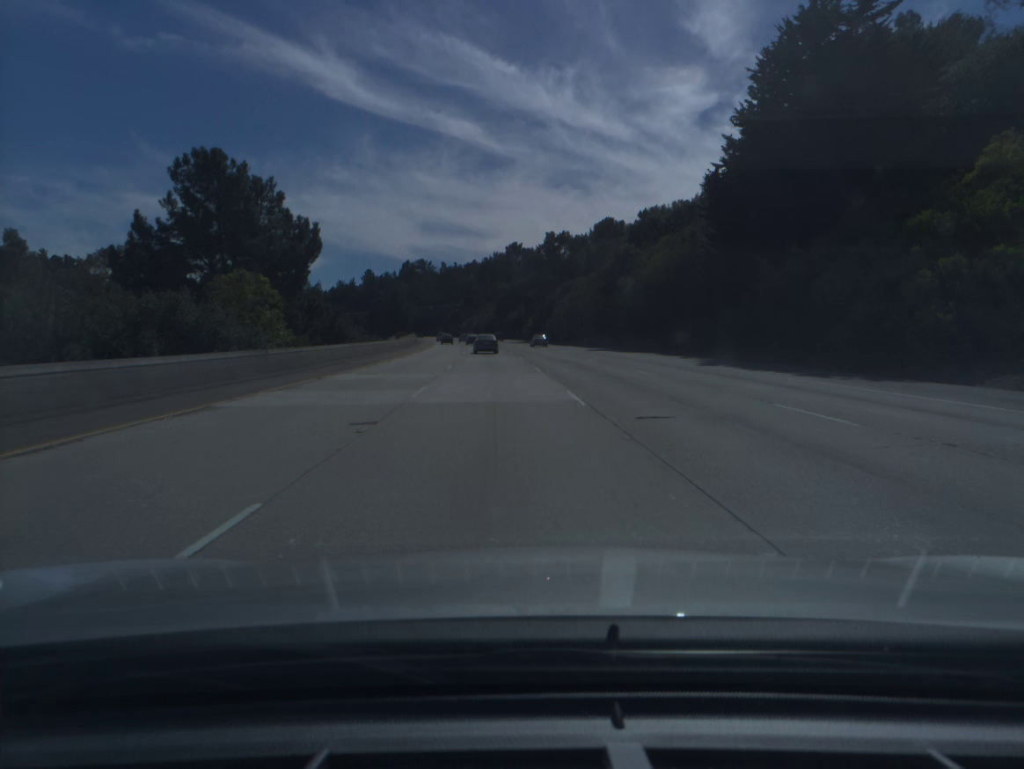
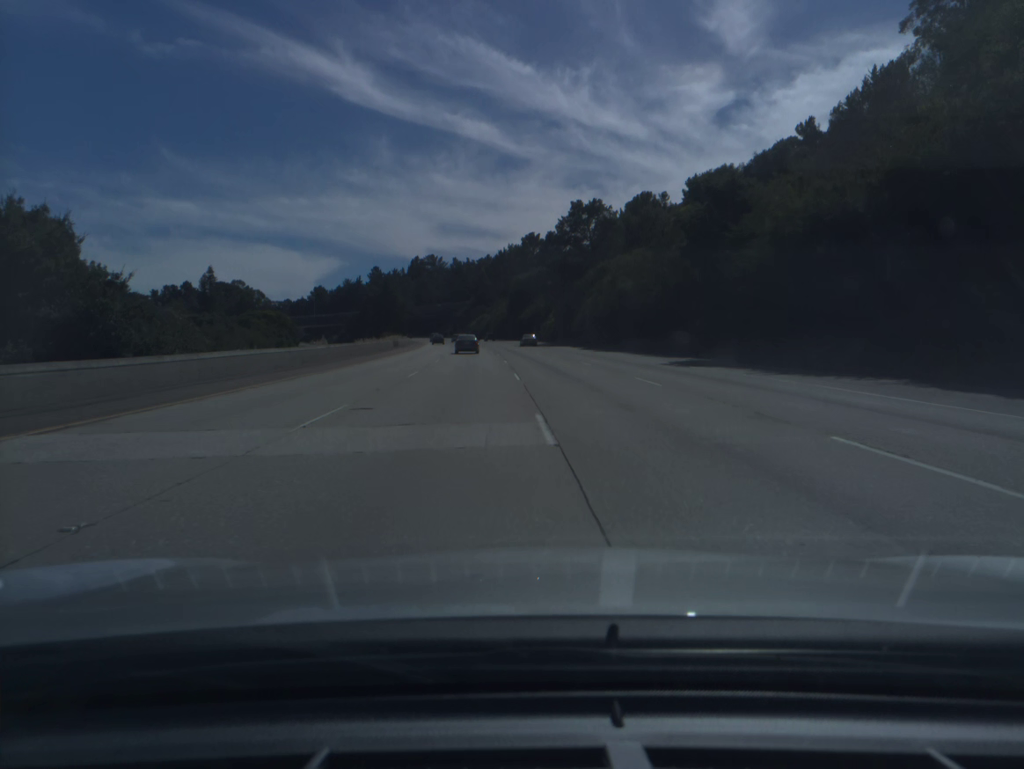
(-0.2, +35.0) m; -1°
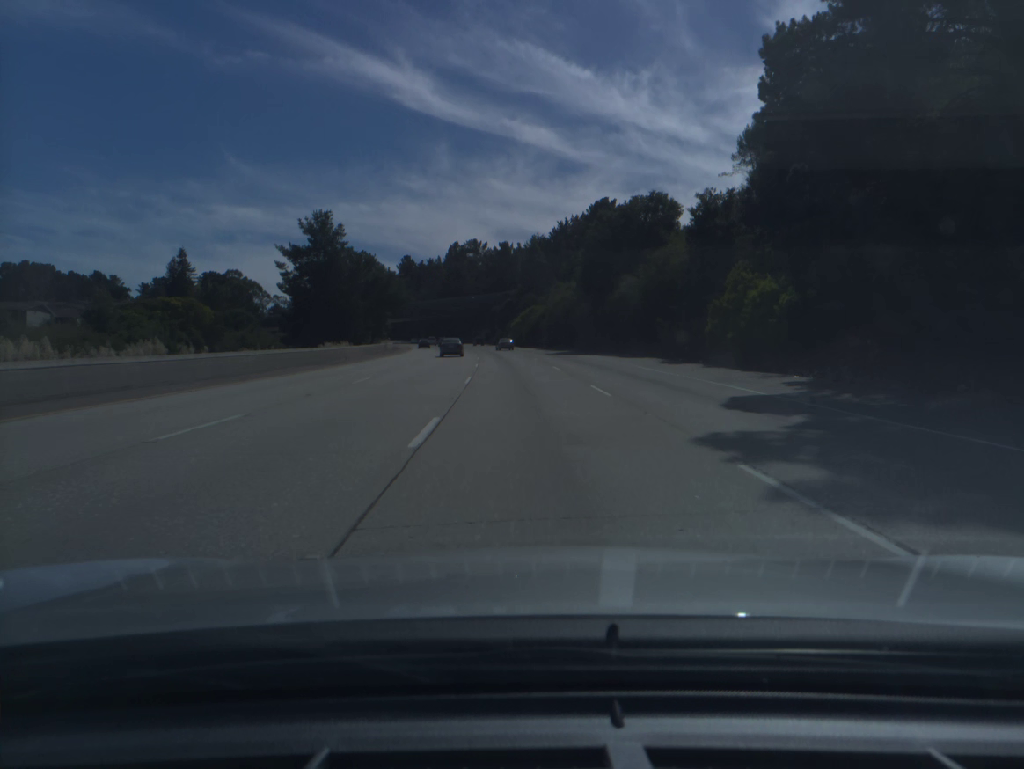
(-3.4, +88.4) m; -4°
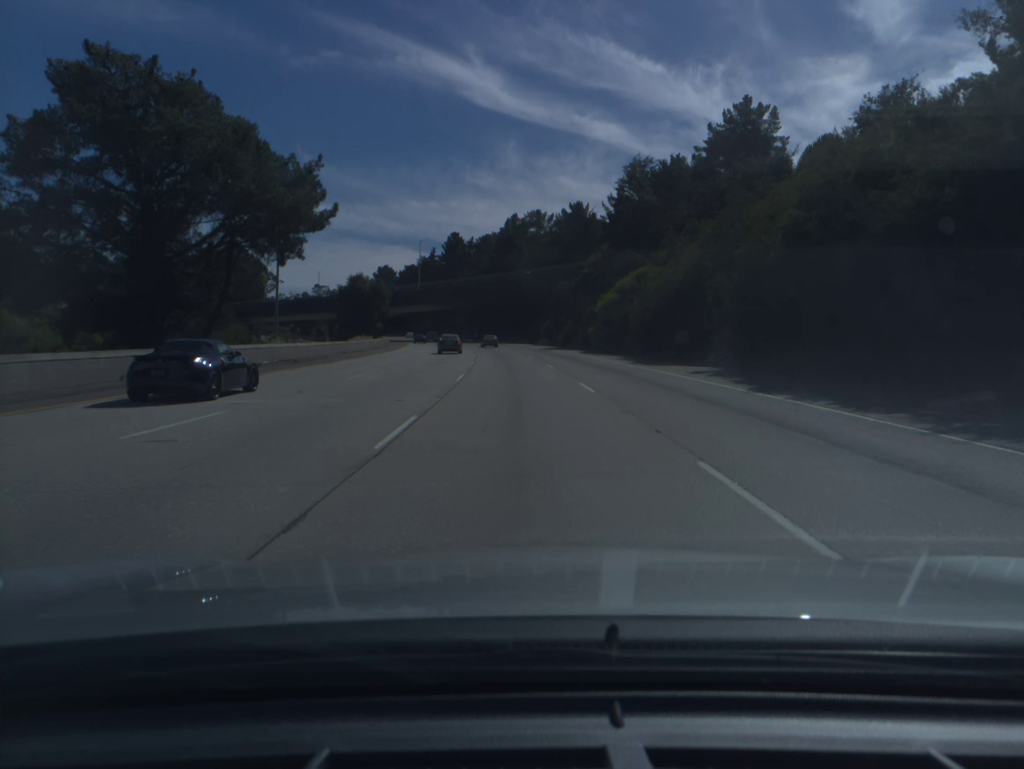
(-3.0, +73.1) m; -5°
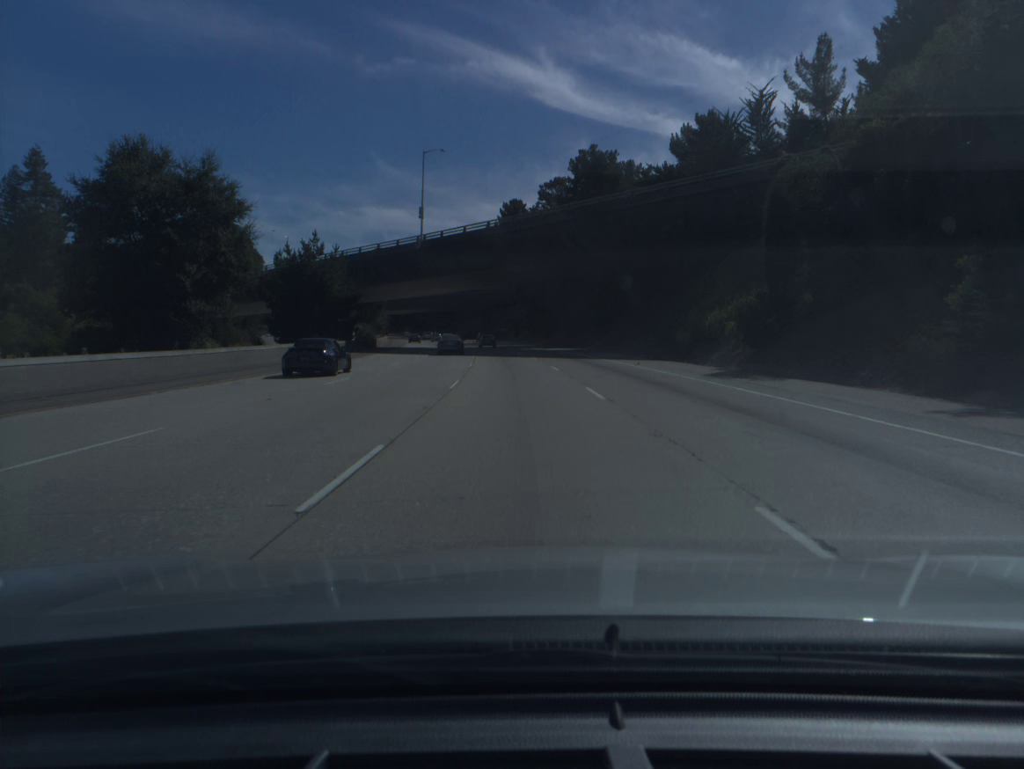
(-3.4, +75.7) m; -5°
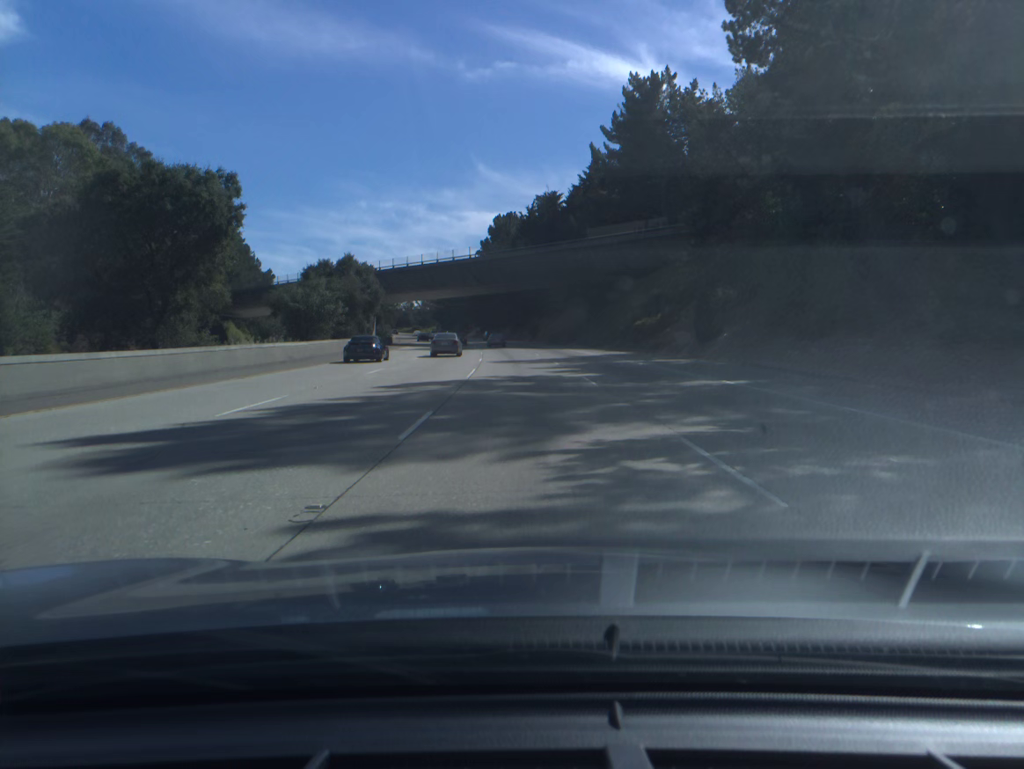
(-6.2, +97.3) m; -7°
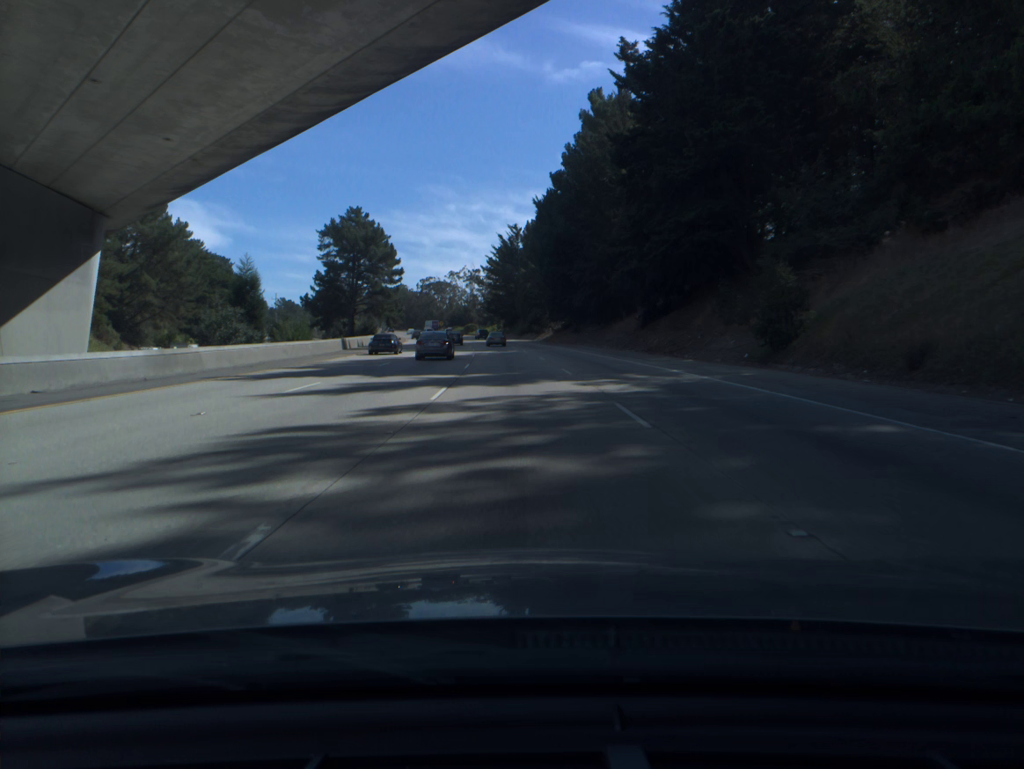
(-5.0, +97.4) m; -6°
